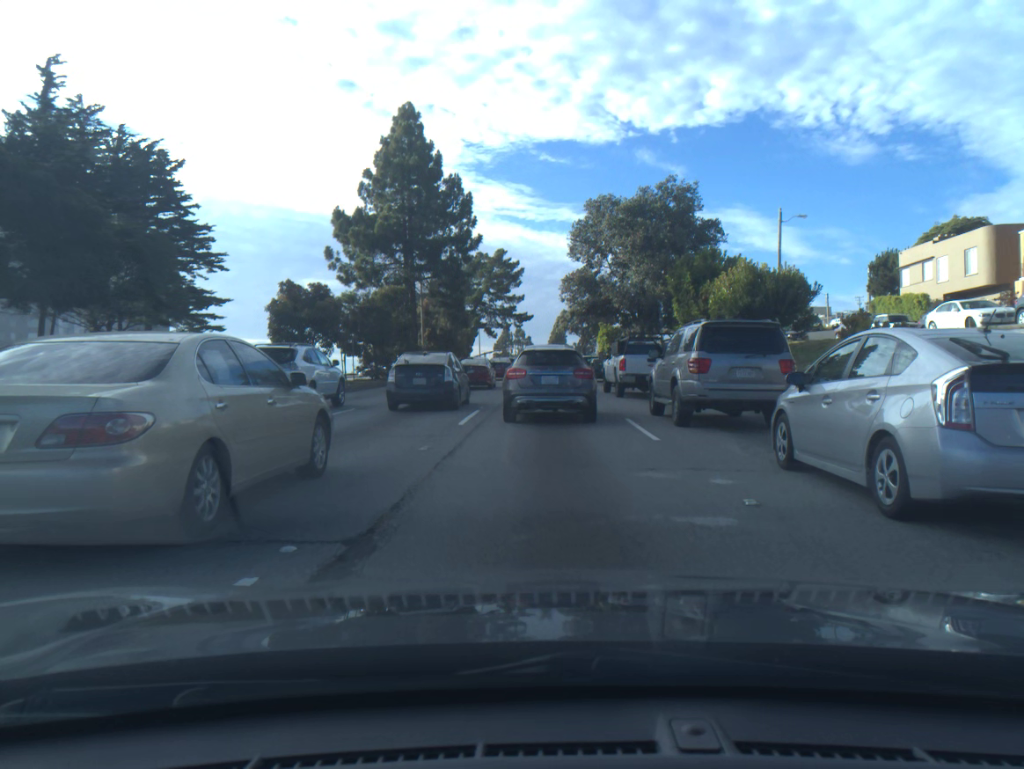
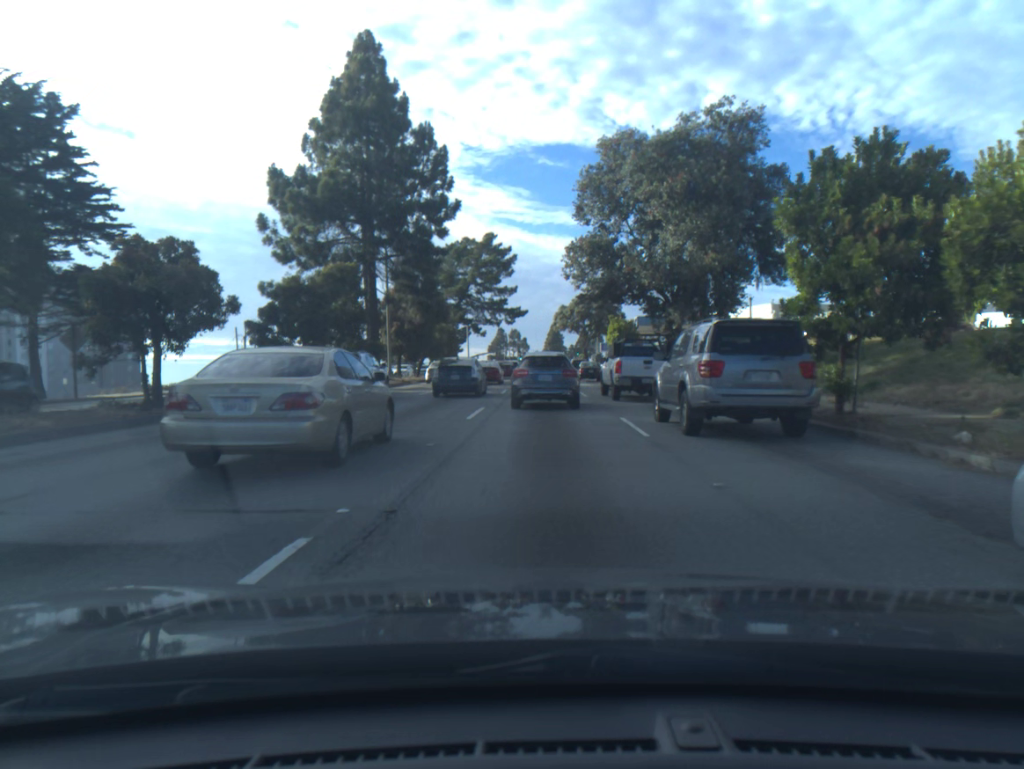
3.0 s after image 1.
(+0.1, +13.6) m; +1°
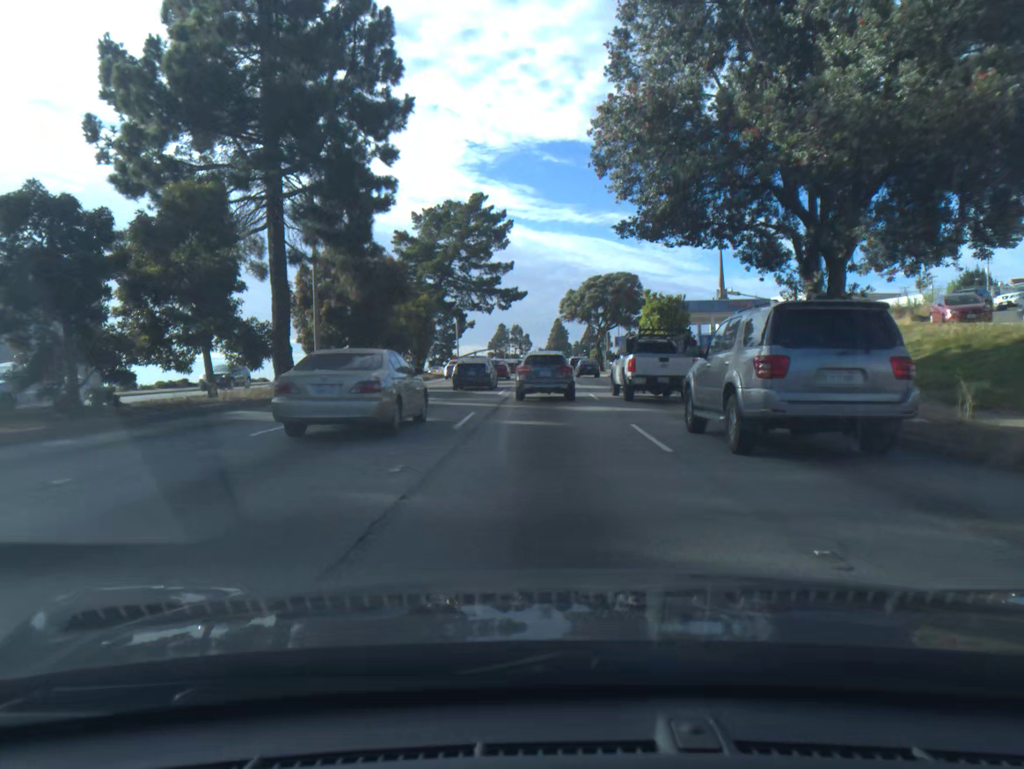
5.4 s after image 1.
(-0.1, +17.6) m; -1°
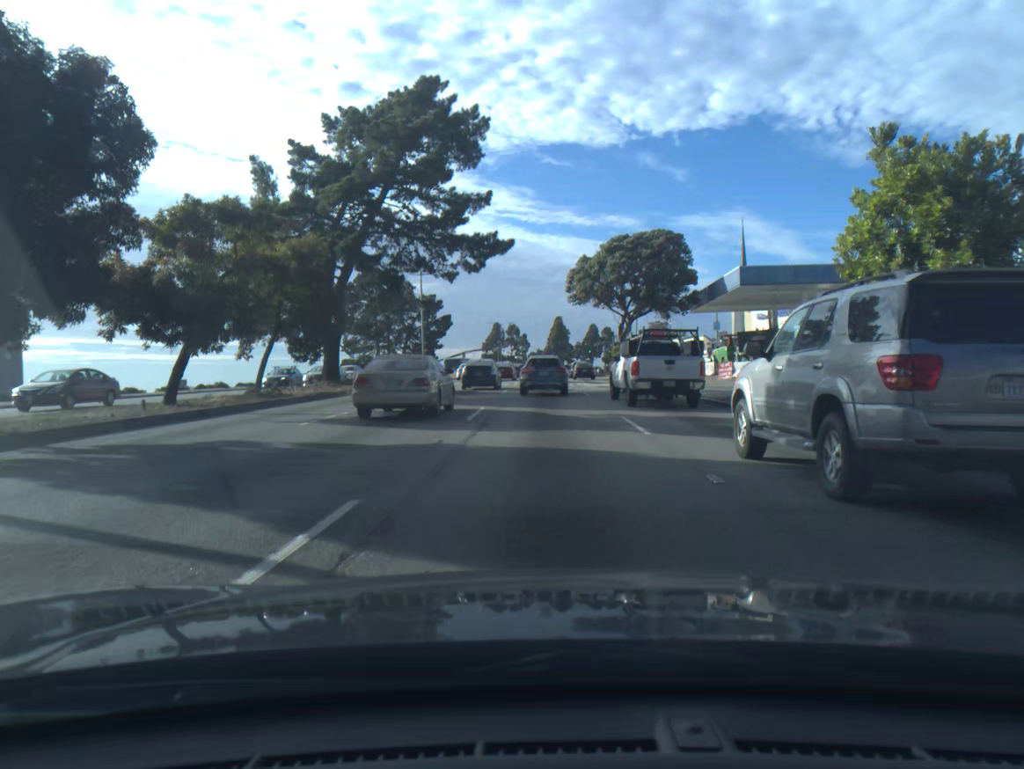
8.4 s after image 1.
(+0.1, +26.2) m; +1°
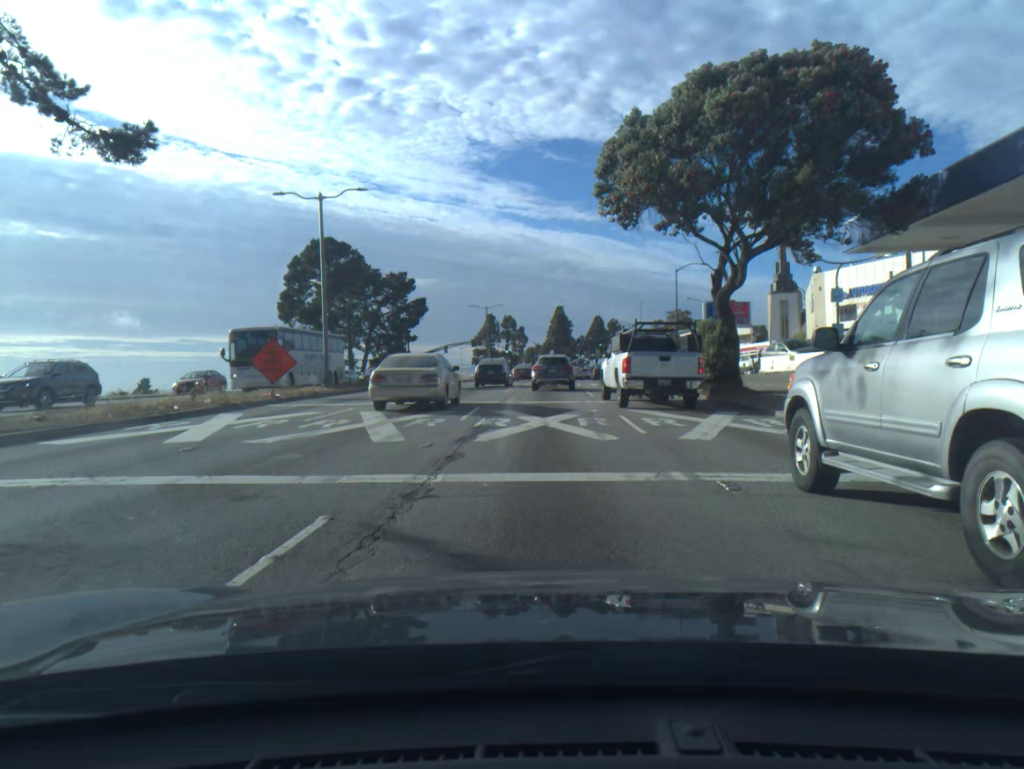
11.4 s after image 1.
(0.0, +30.0) m; 0°
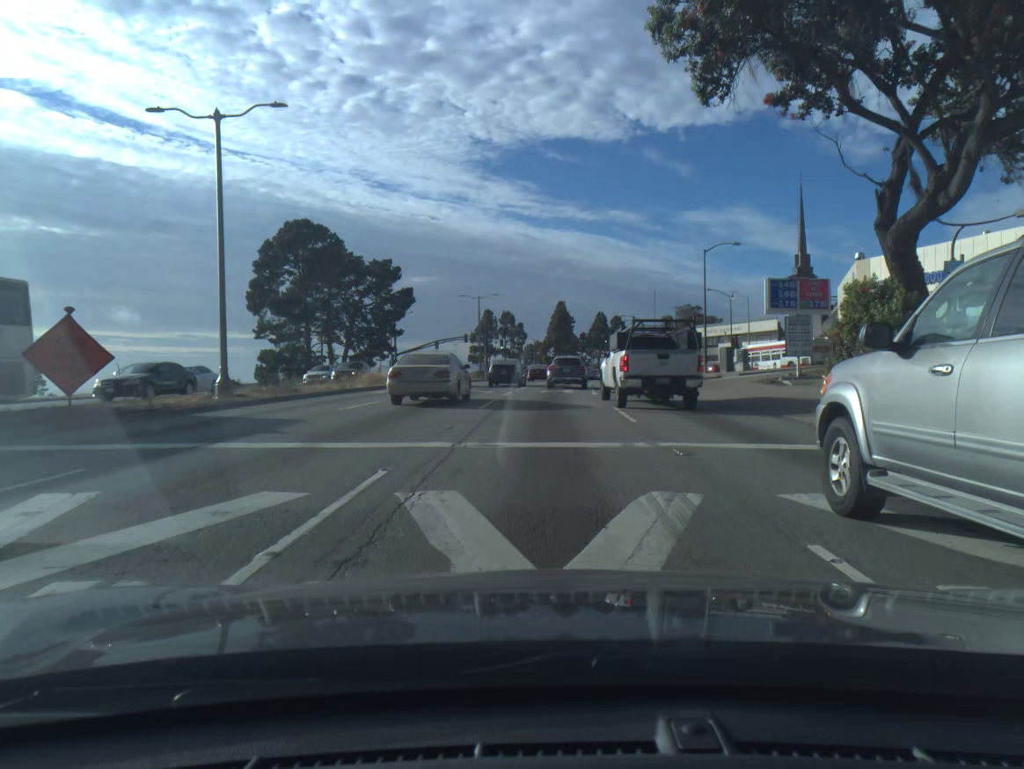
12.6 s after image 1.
(0.0, +12.1) m; 0°
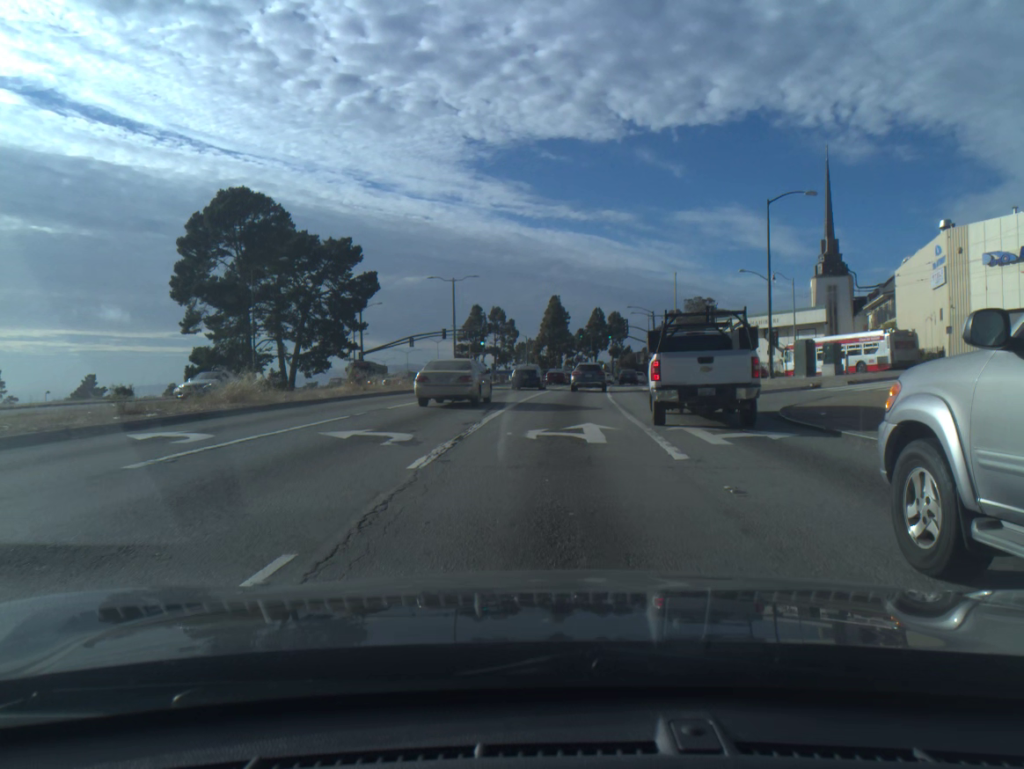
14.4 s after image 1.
(+0.1, +18.3) m; +1°
